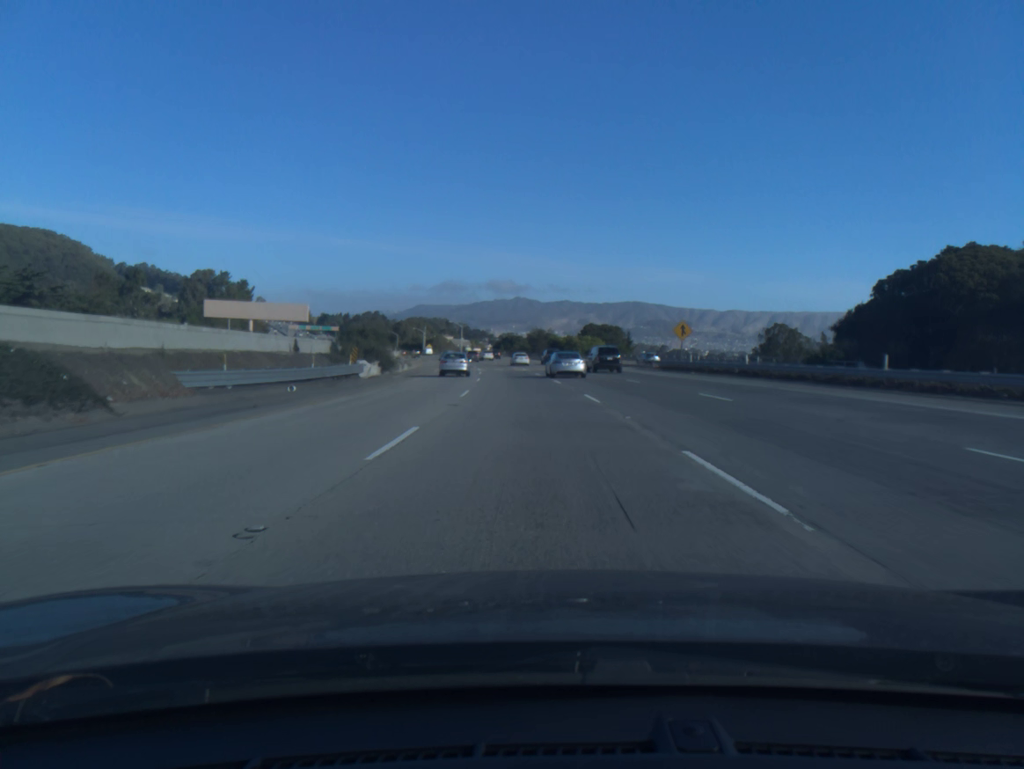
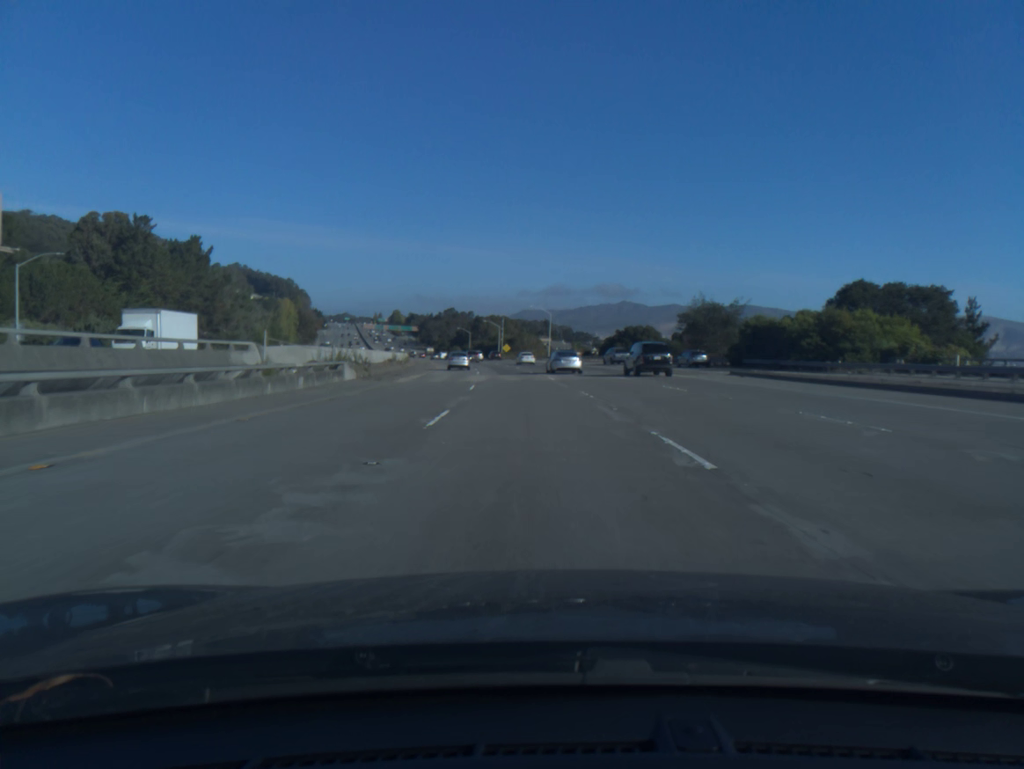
(-6.2, +92.9) m; -8°
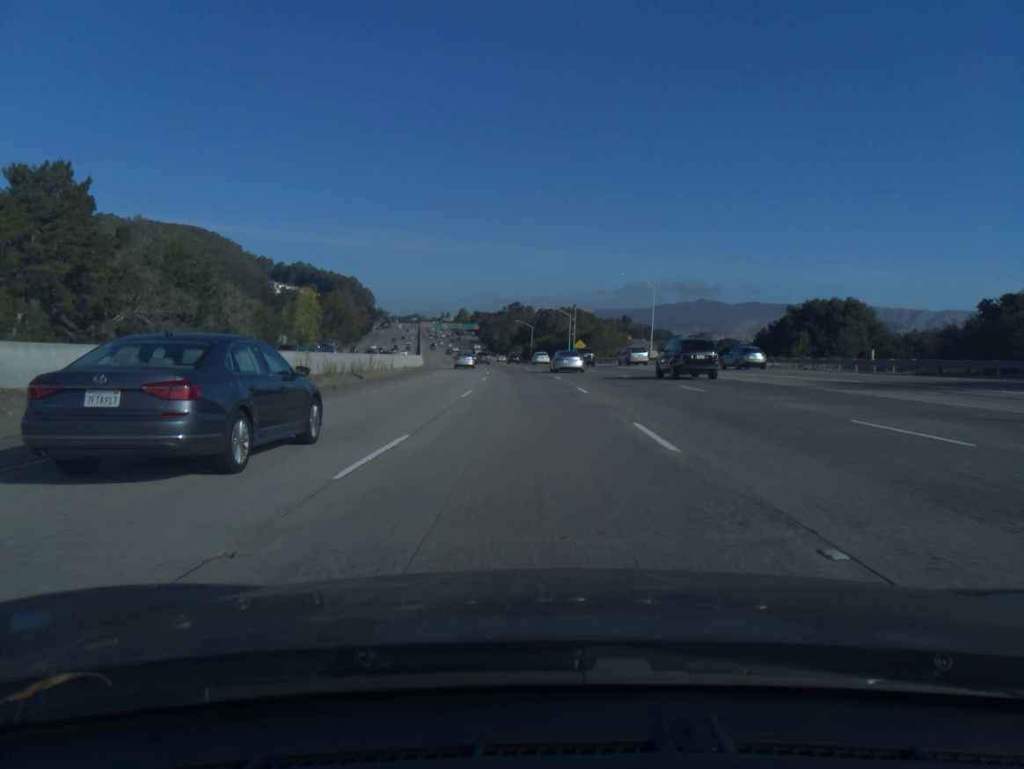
(-2.5, +57.0) m; -5°
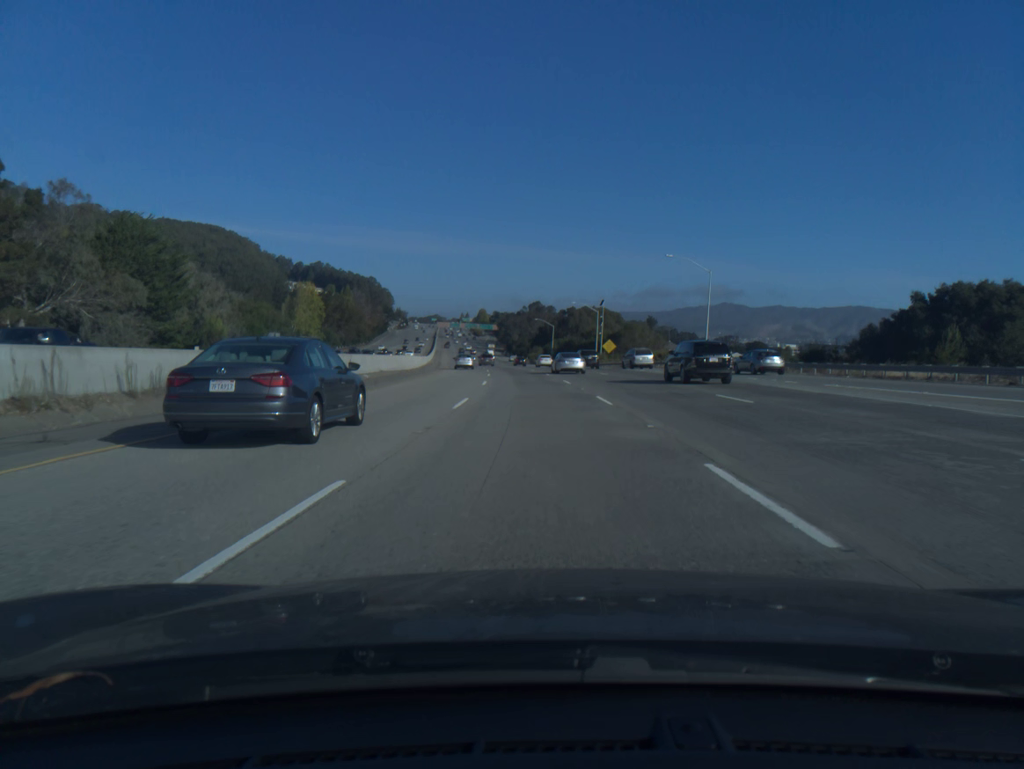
(-0.3, +19.2) m; -2°
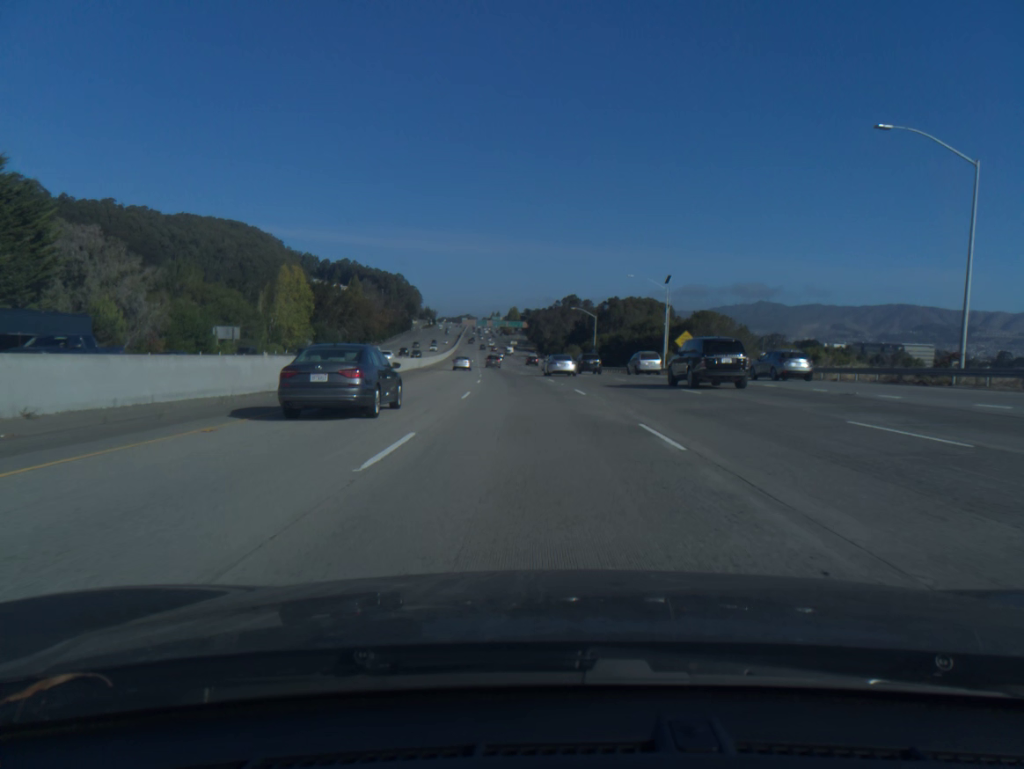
(-0.9, +38.6) m; -3°
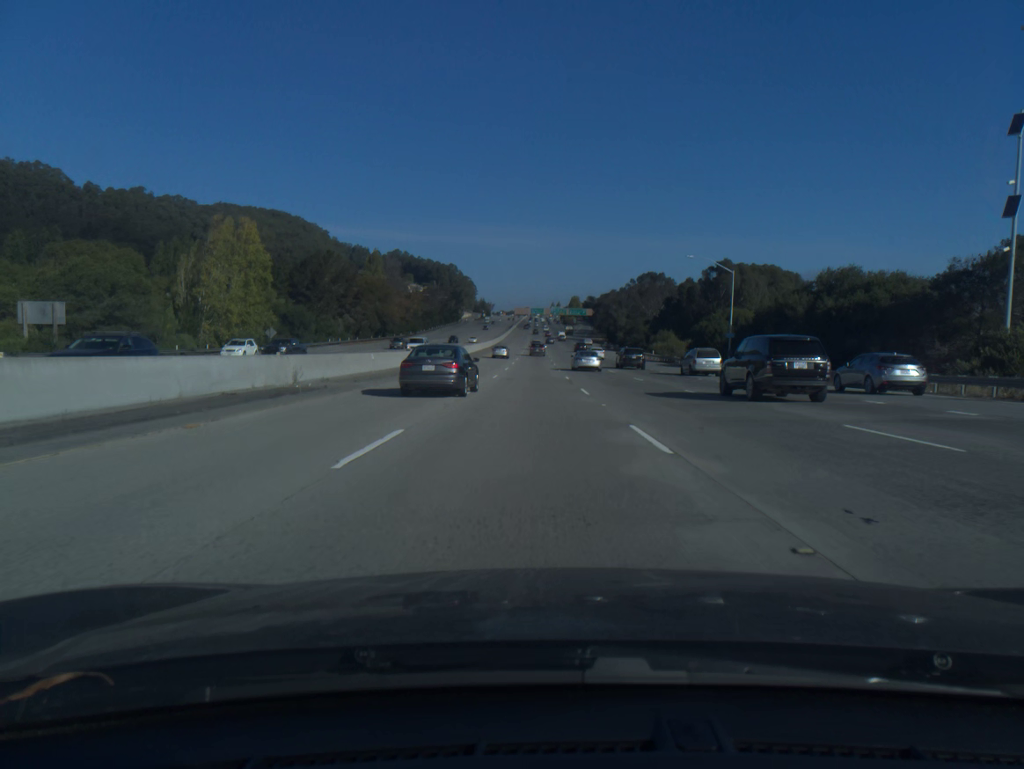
(-2.3, +58.6) m; -4°
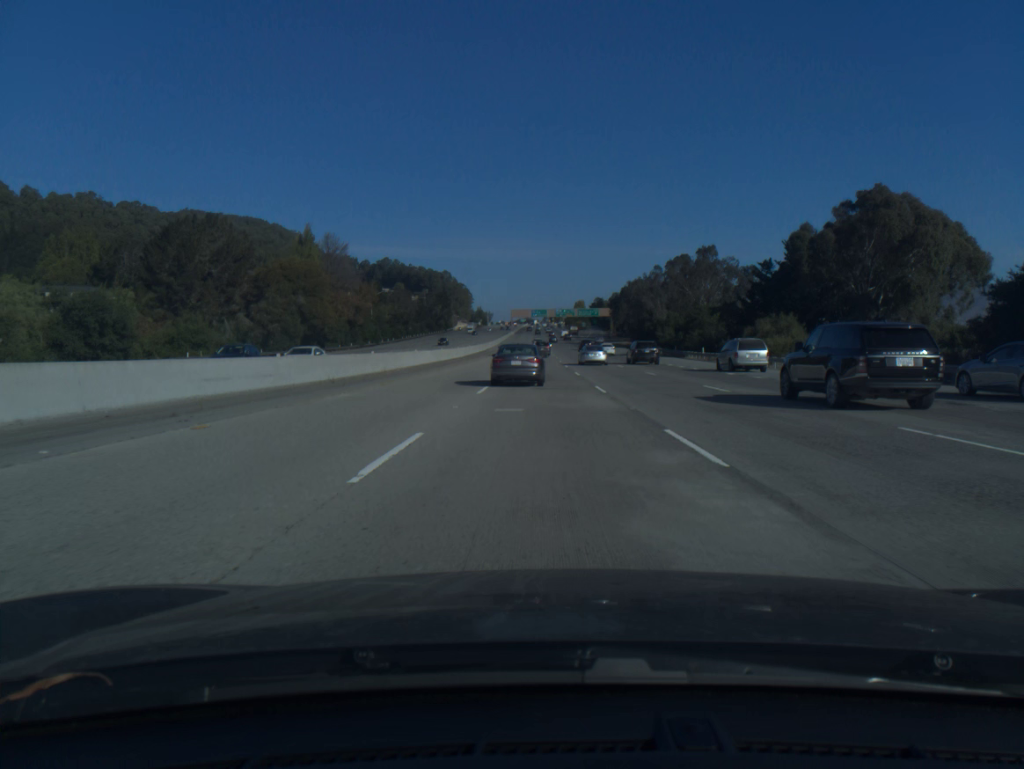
(-0.6, +59.4) m; 0°
